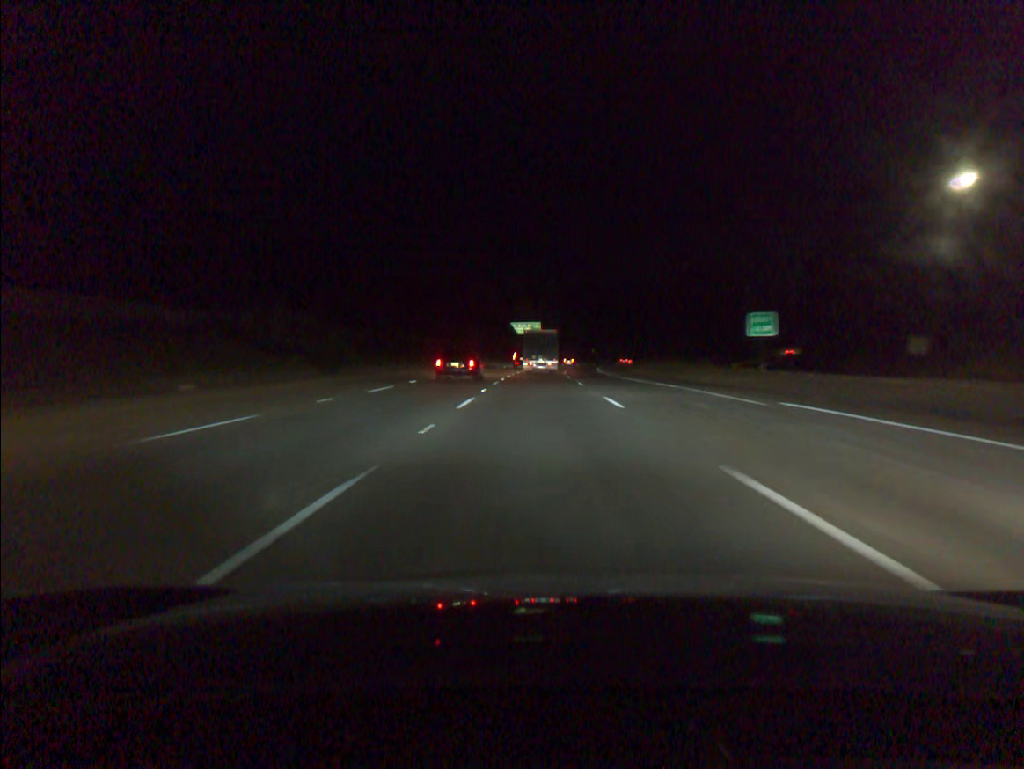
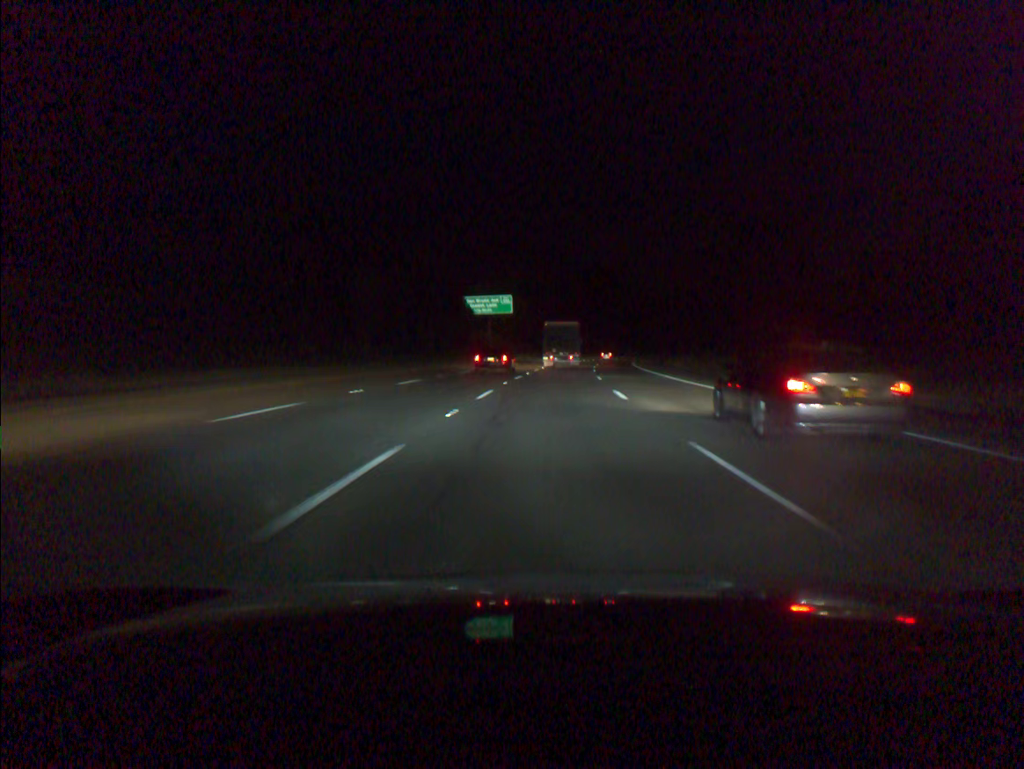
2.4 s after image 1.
(+0.7, +70.7) m; +2°
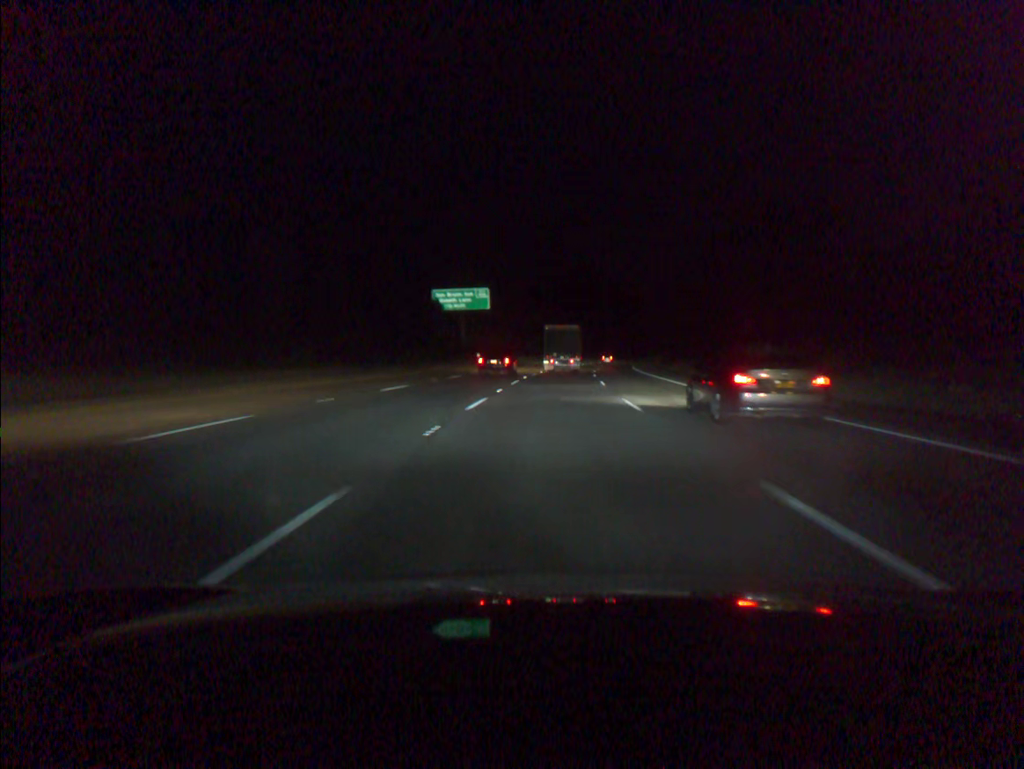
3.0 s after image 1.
(+0.2, +17.5) m; +1°
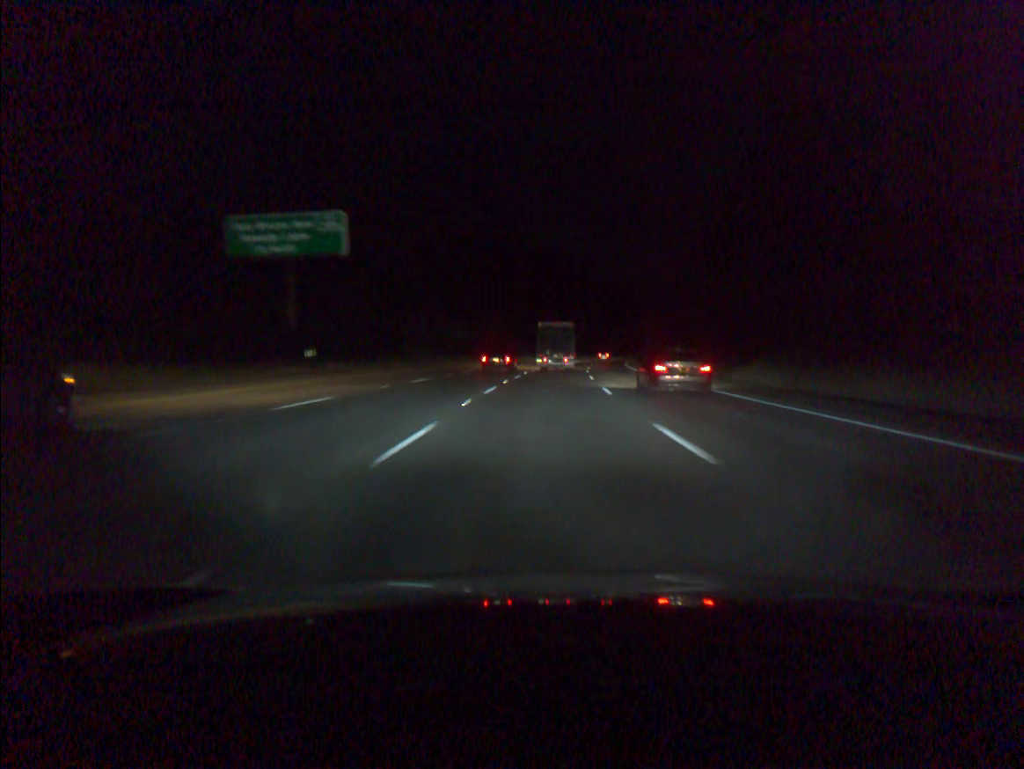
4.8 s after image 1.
(+2.0, +52.1) m; +4°
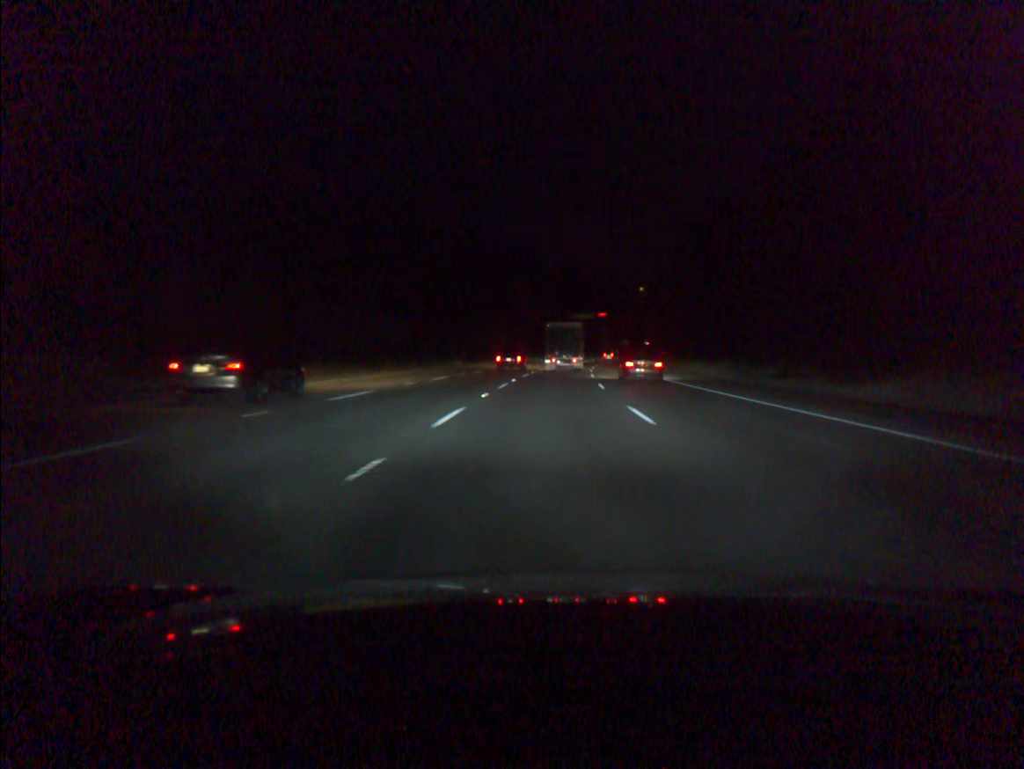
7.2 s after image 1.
(+2.7, +68.5) m; +5°
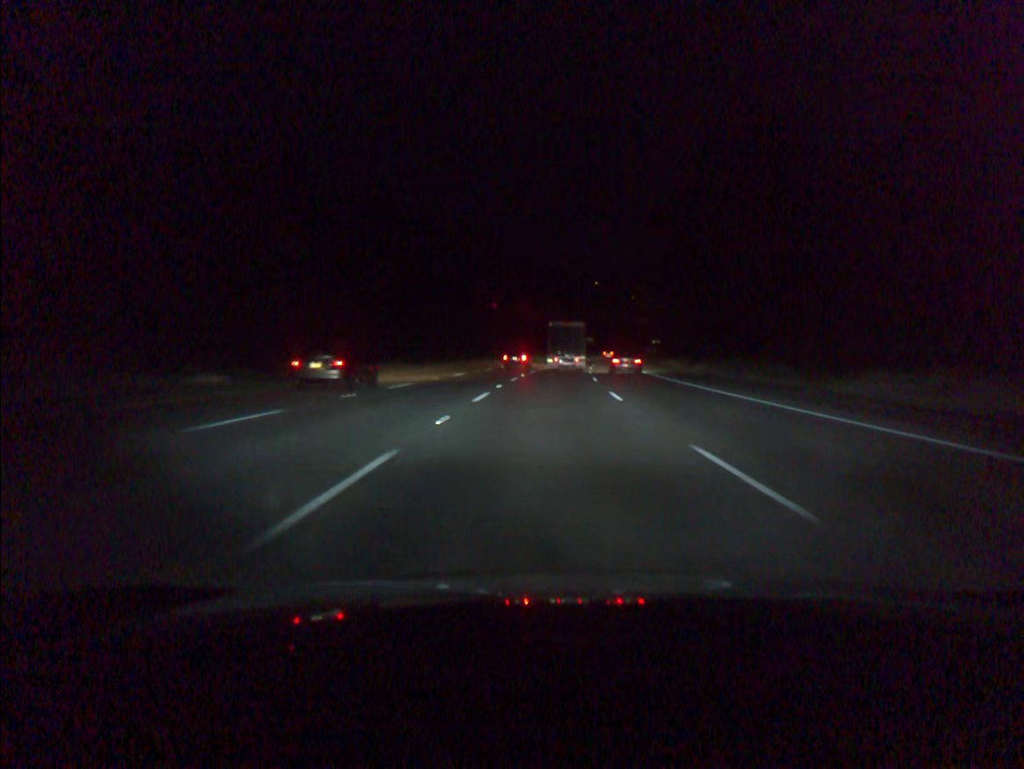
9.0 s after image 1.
(+1.6, +51.4) m; +4°
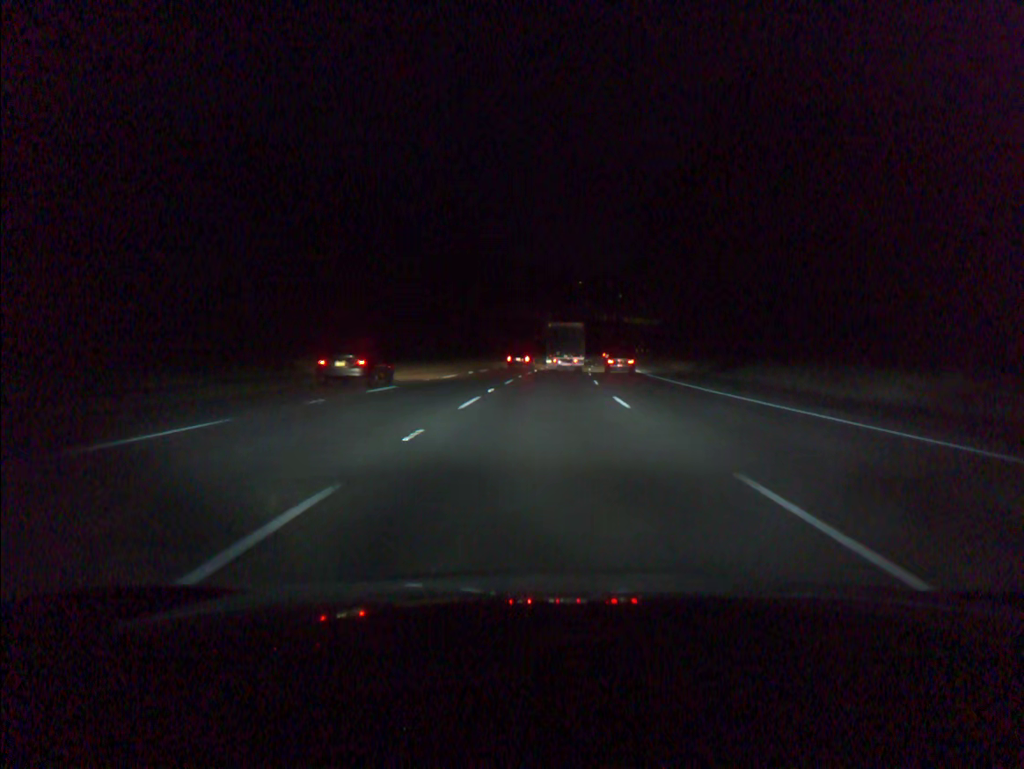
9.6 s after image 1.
(+0.2, +17.1) m; +1°
